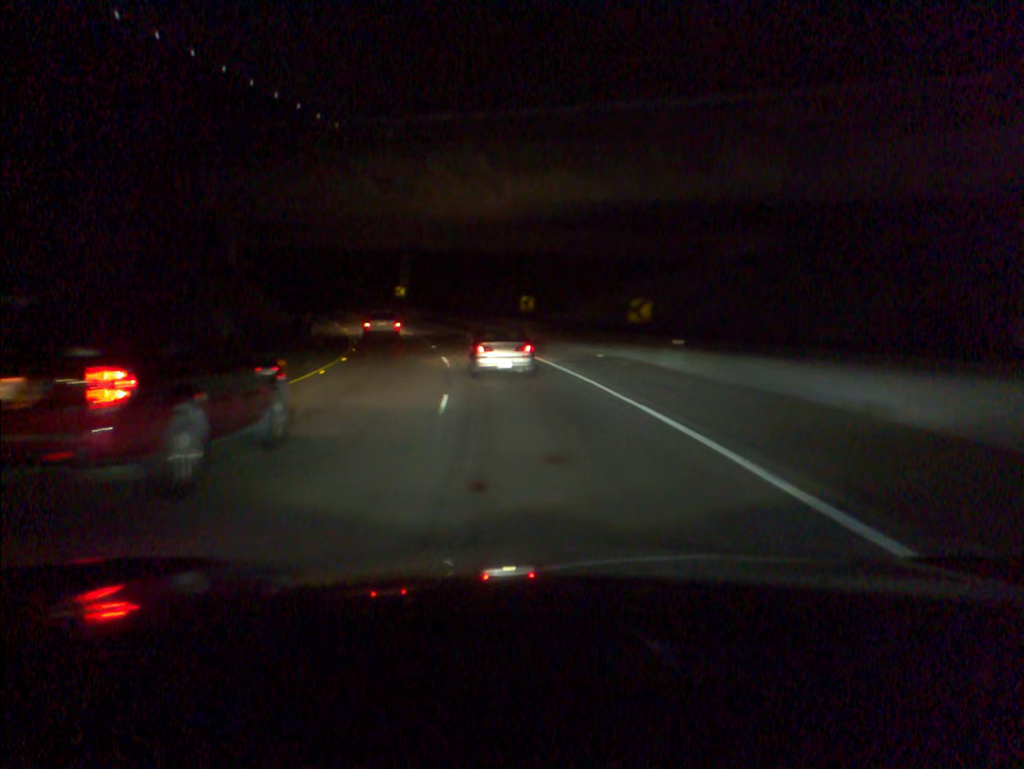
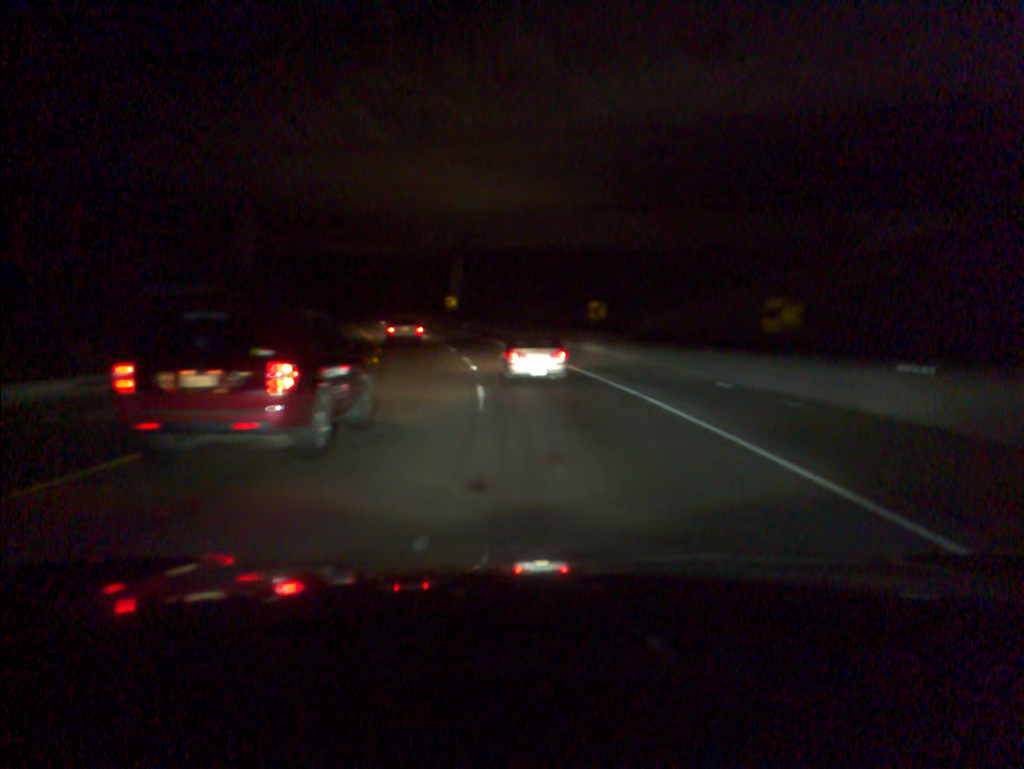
(-0.4, +10.7) m; -4°
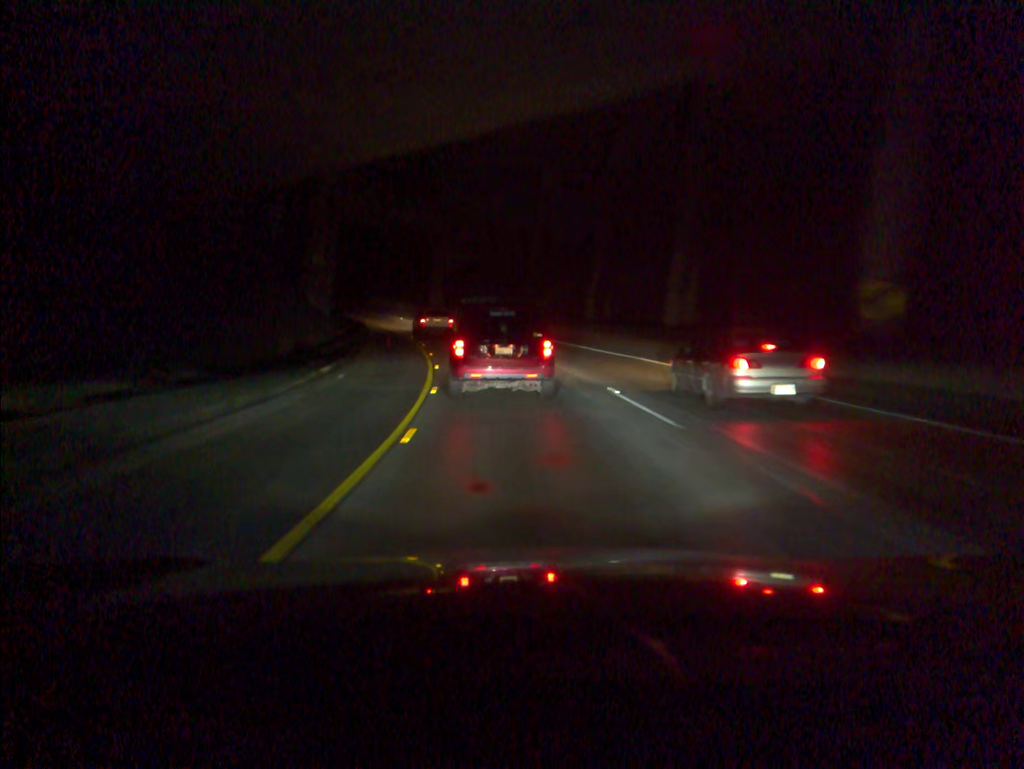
(-9.4, +58.8) m; -16°
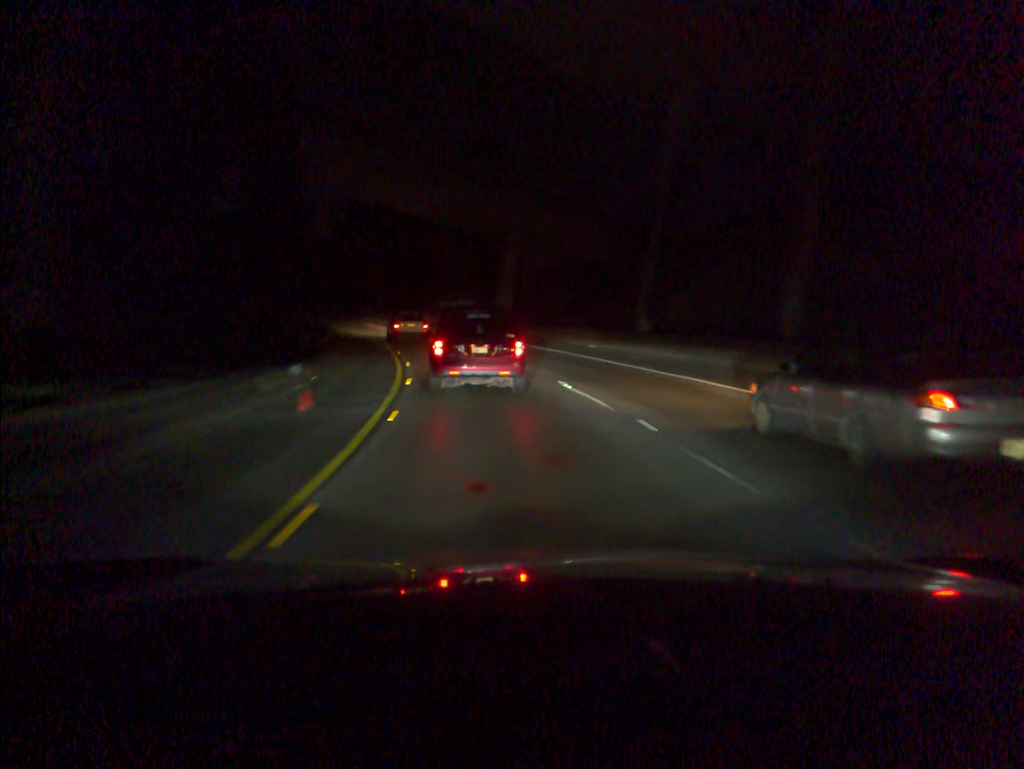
(-1.3, +25.3) m; -6°
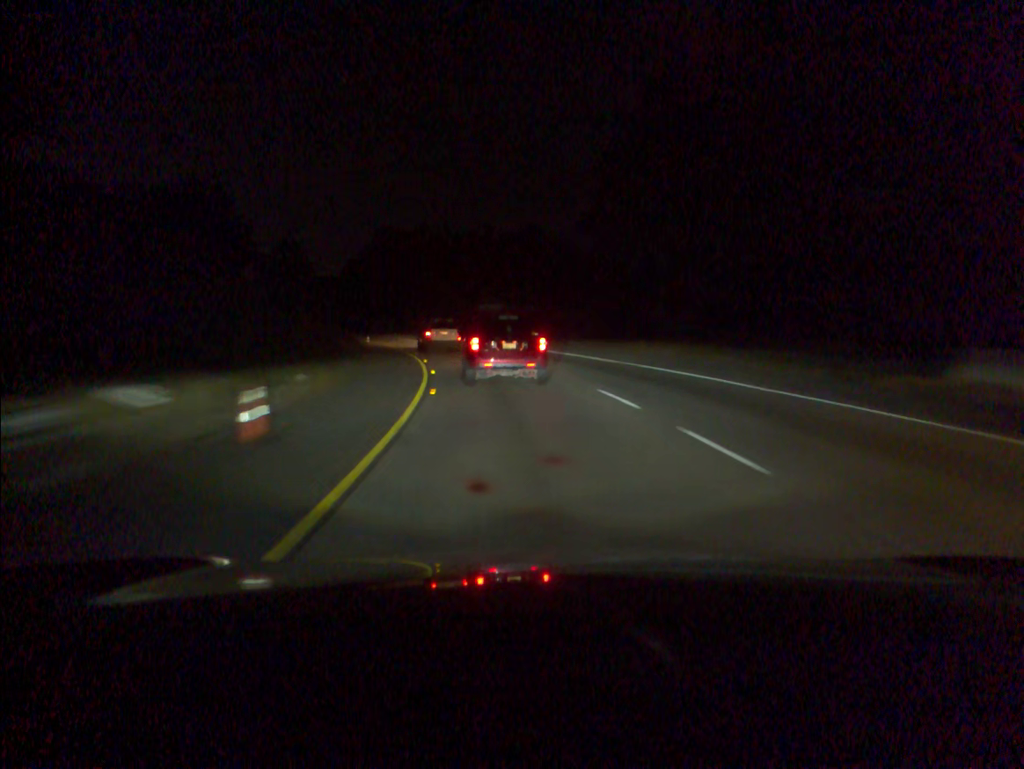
(-12.2, +62.4) m; -21°
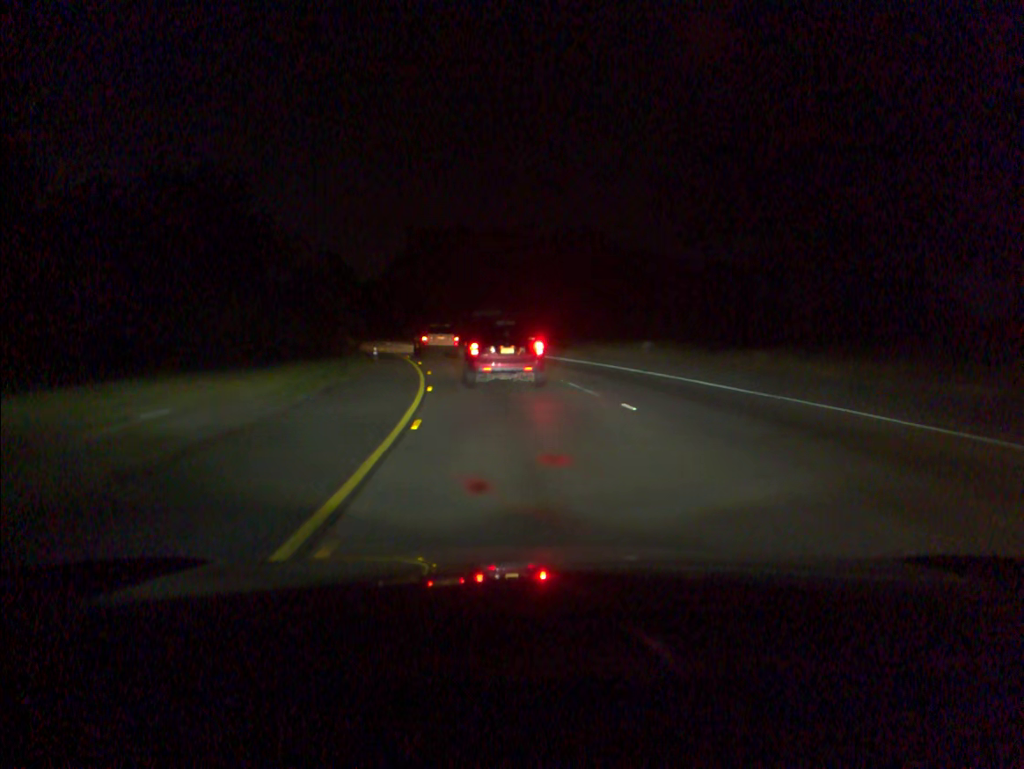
(-0.4, +12.5) m; -4°
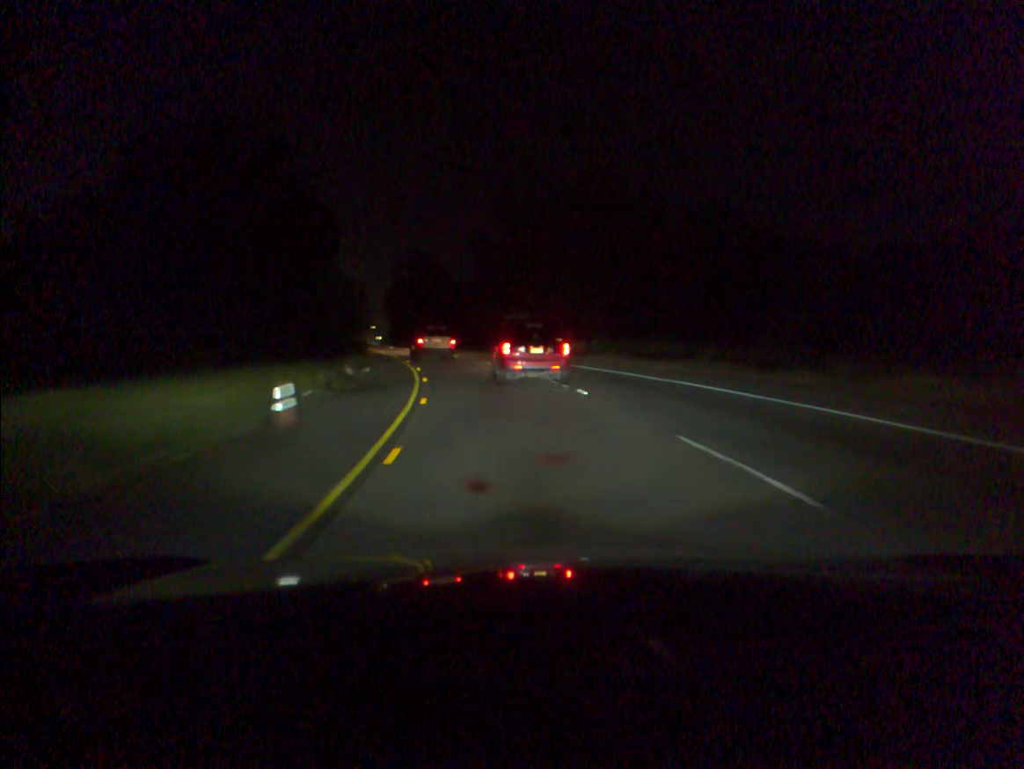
(-1.7, +25.3) m; -8°
